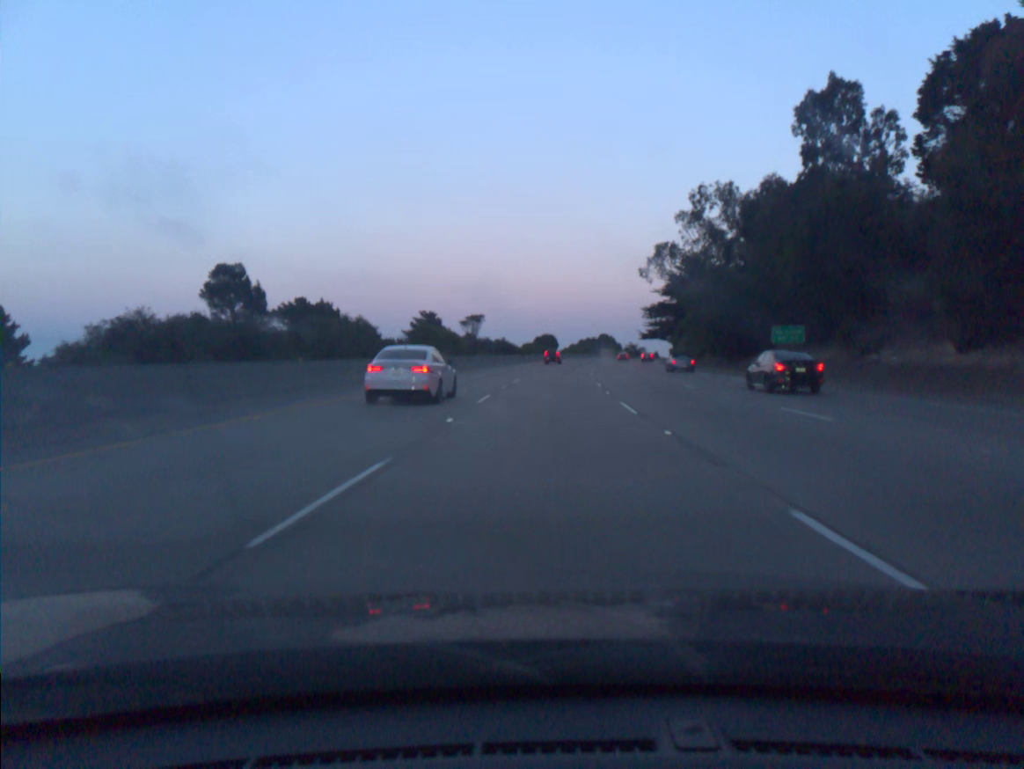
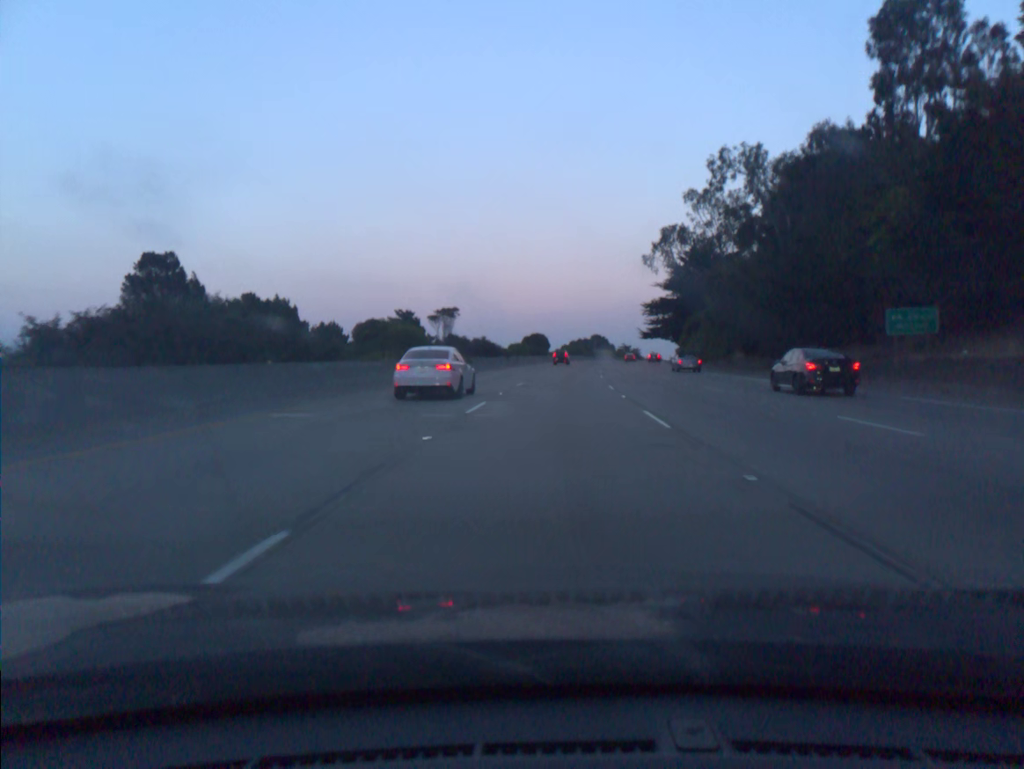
(+0.1, +18.2) m; +1°
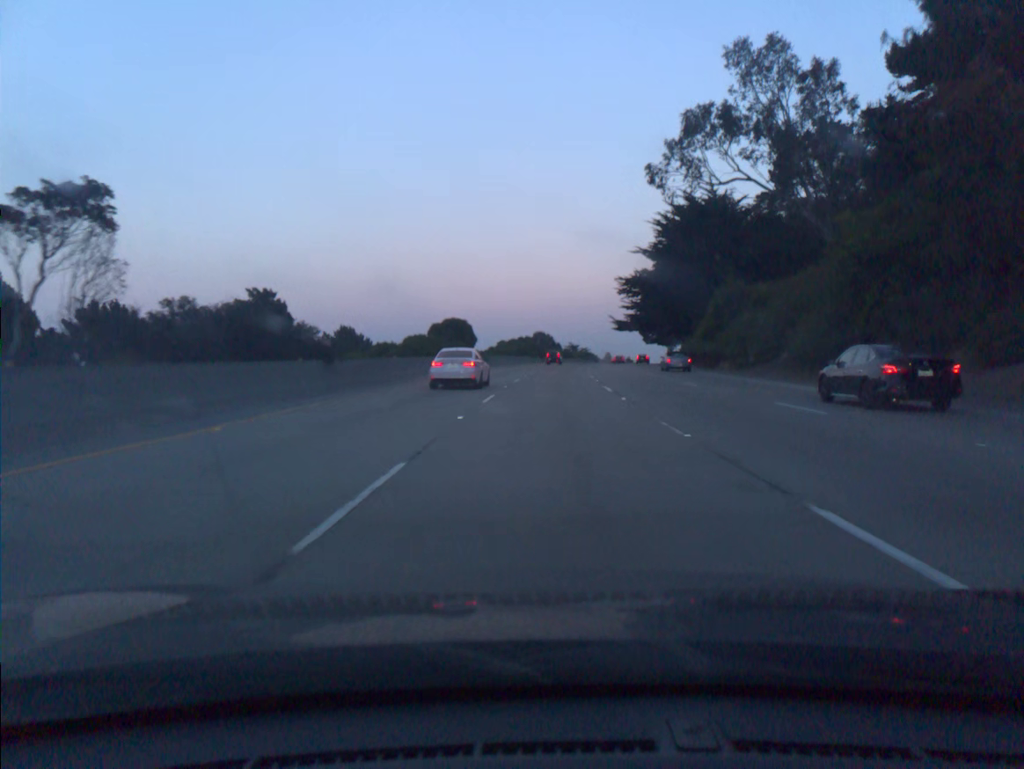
(+2.0, +54.8) m; +4°
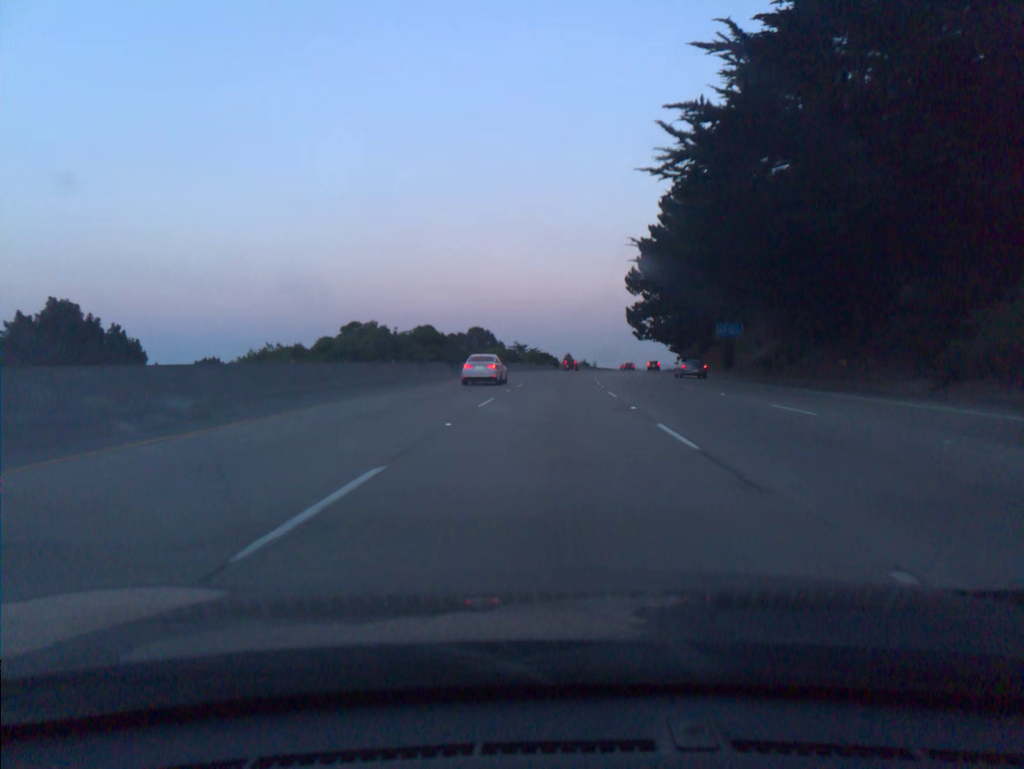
(+2.7, +73.1) m; +4°
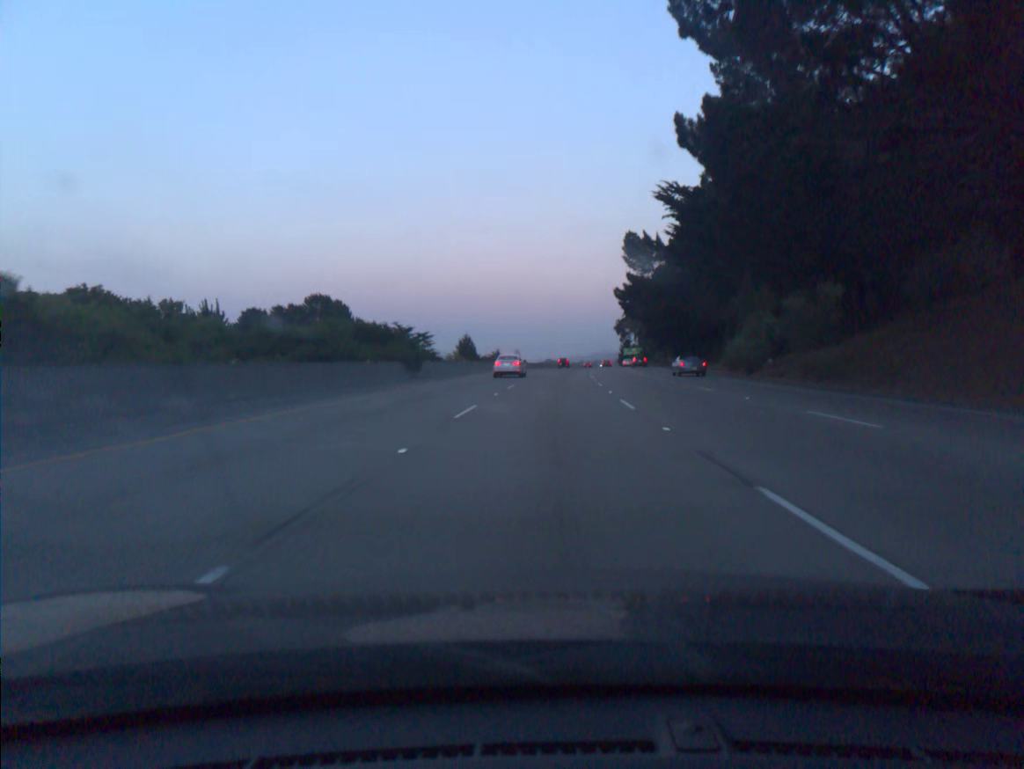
(+5.0, +91.5) m; +6°
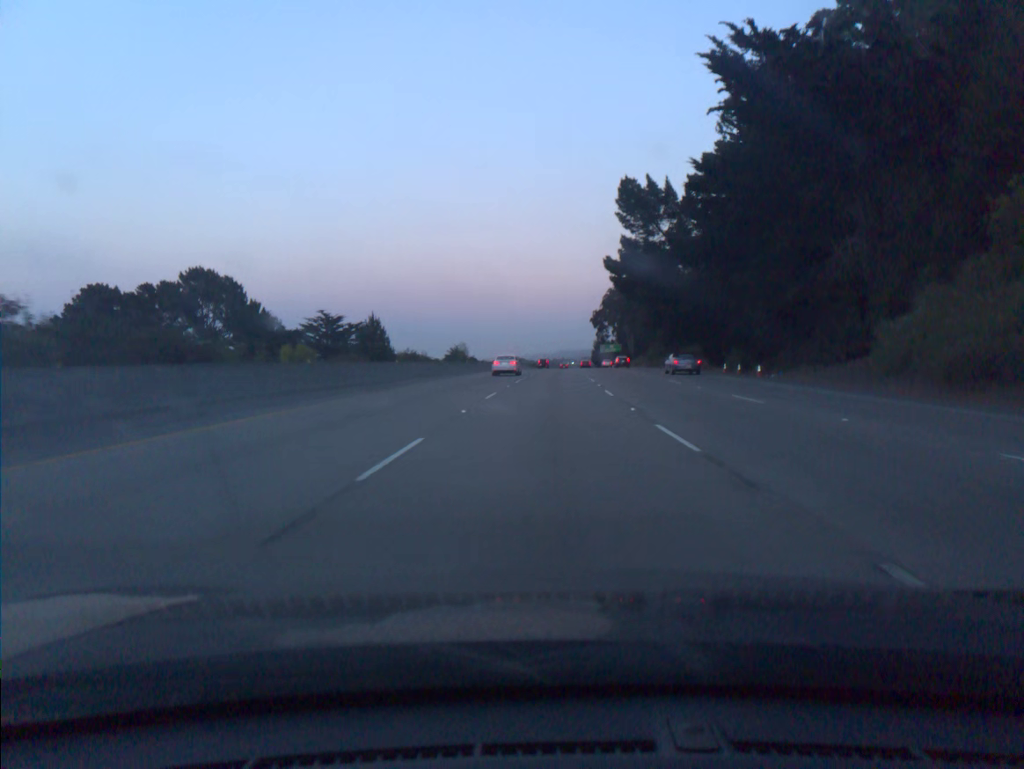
(+0.7, +36.9) m; +2°
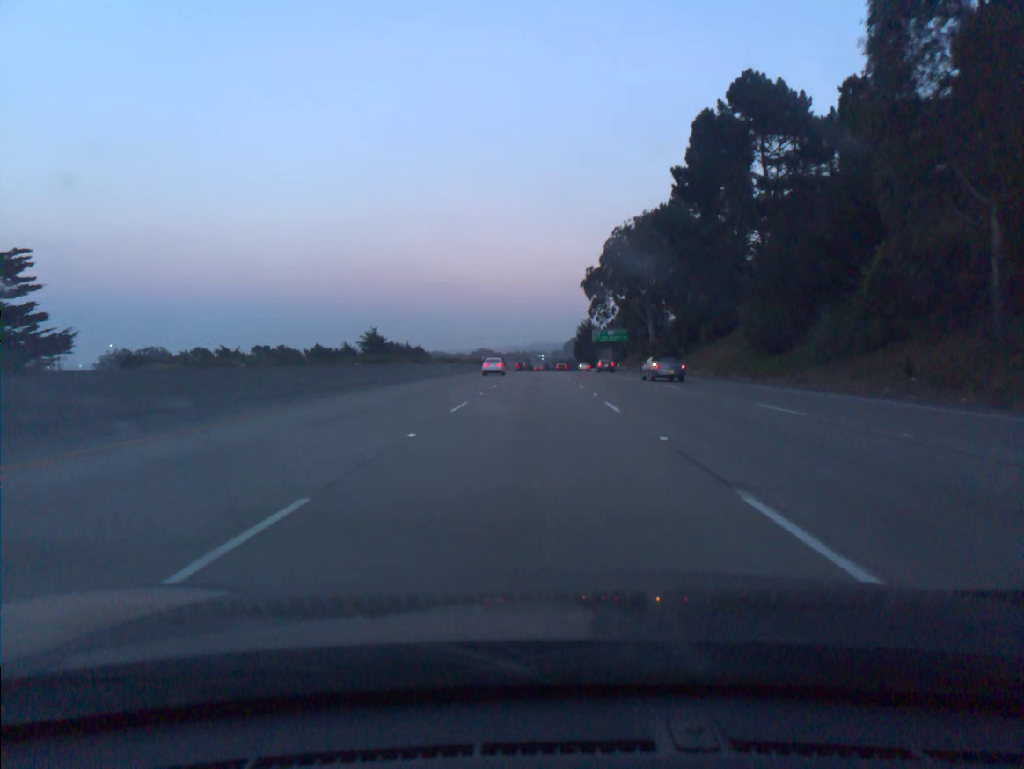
(+3.0, +92.2) m; +2°
